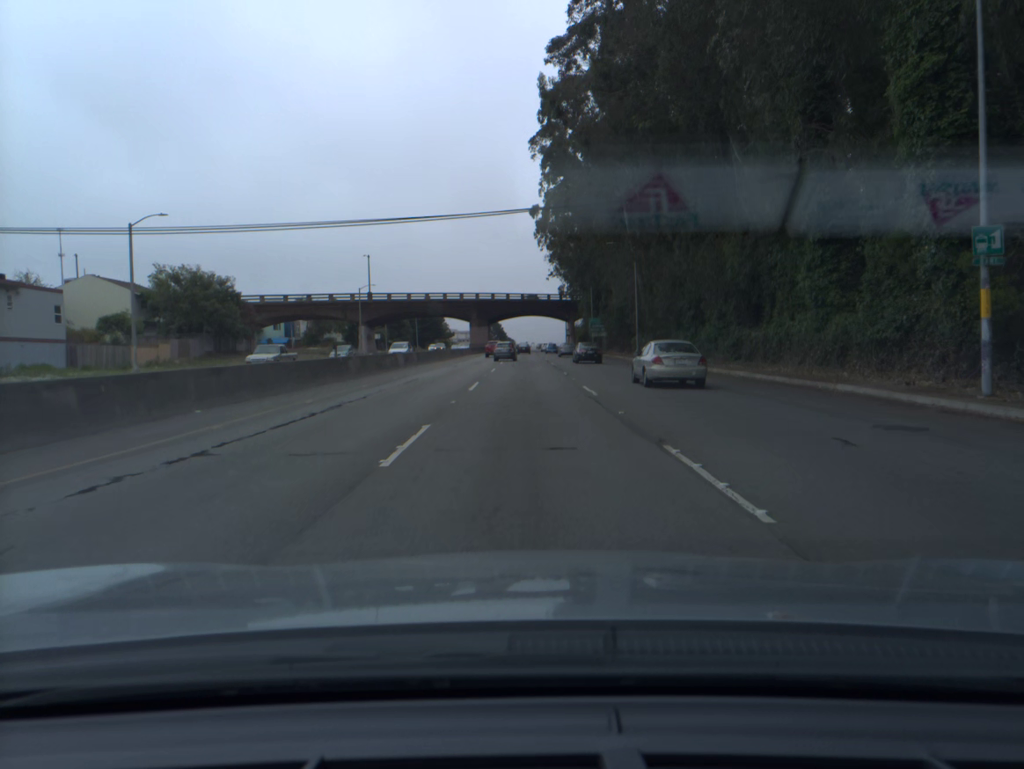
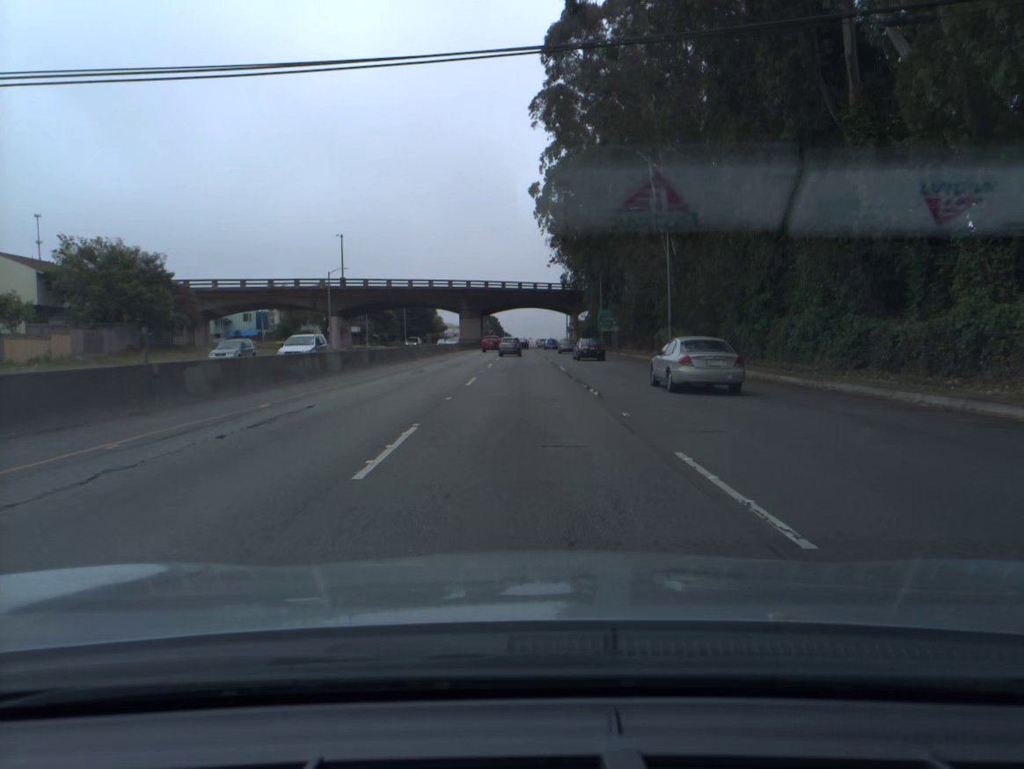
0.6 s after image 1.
(0.0, +15.3) m; 0°
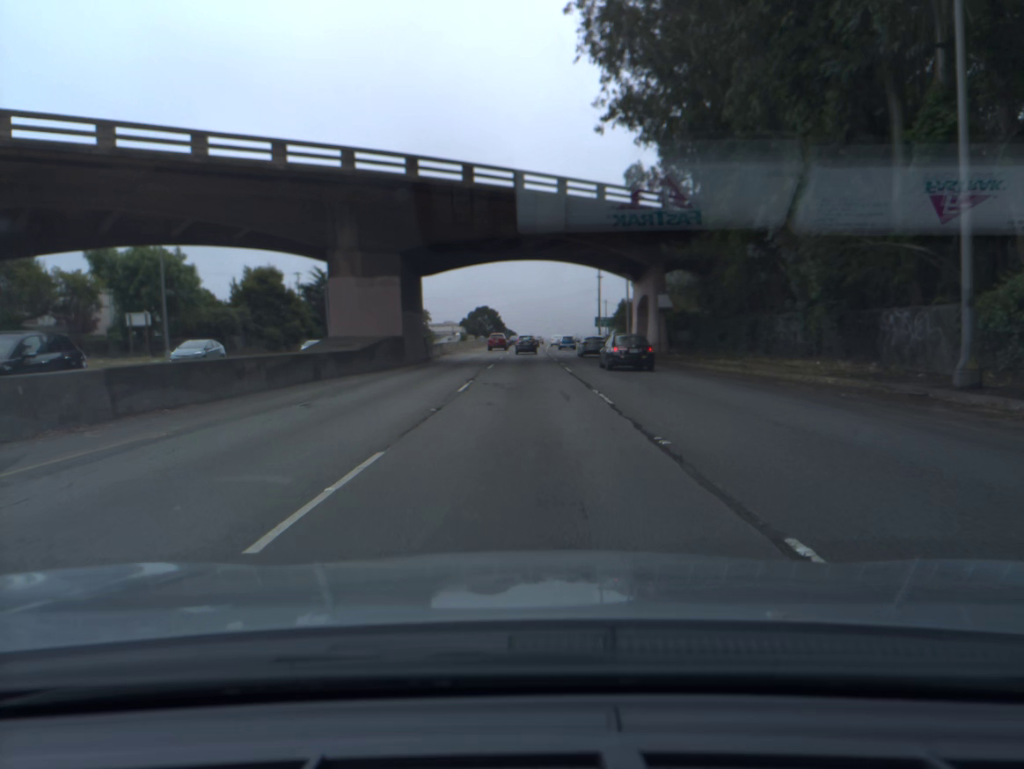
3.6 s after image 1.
(0.0, +77.1) m; 0°
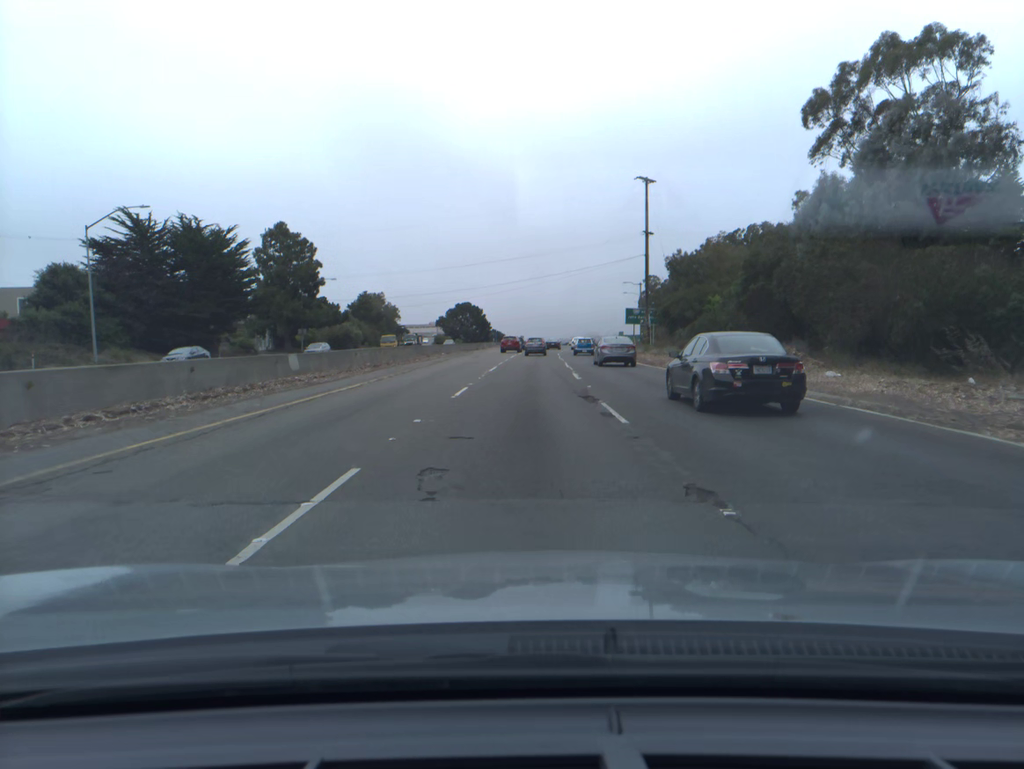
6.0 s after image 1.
(+0.3, +60.1) m; +1°
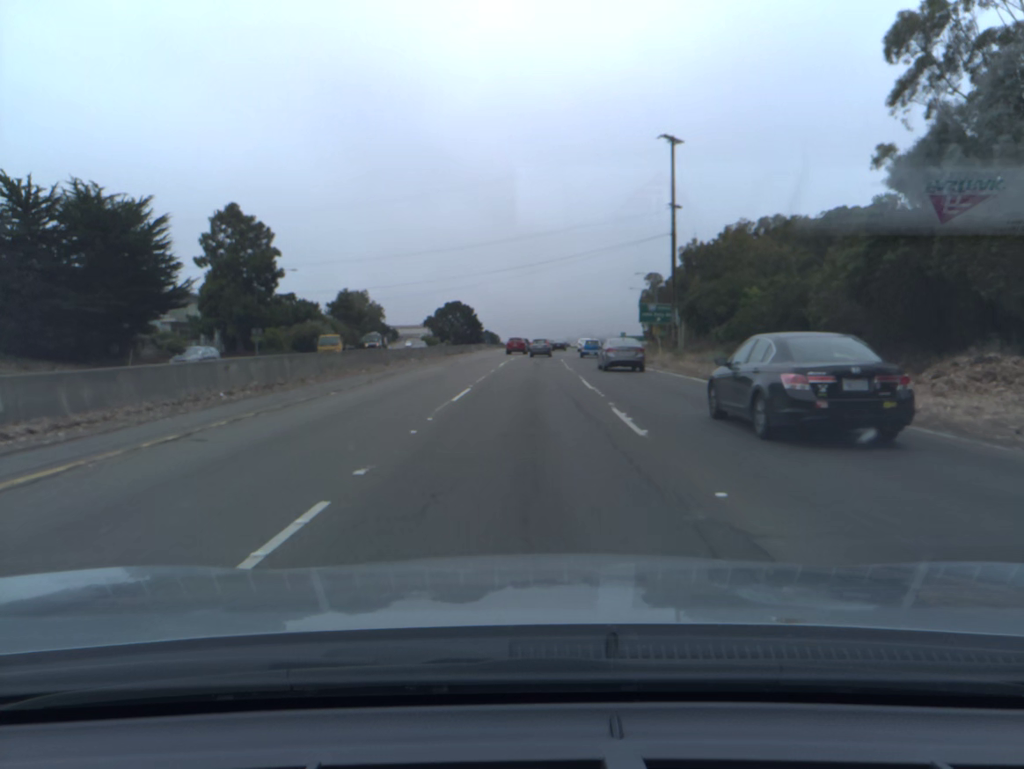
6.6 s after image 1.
(0.0, +14.8) m; 0°
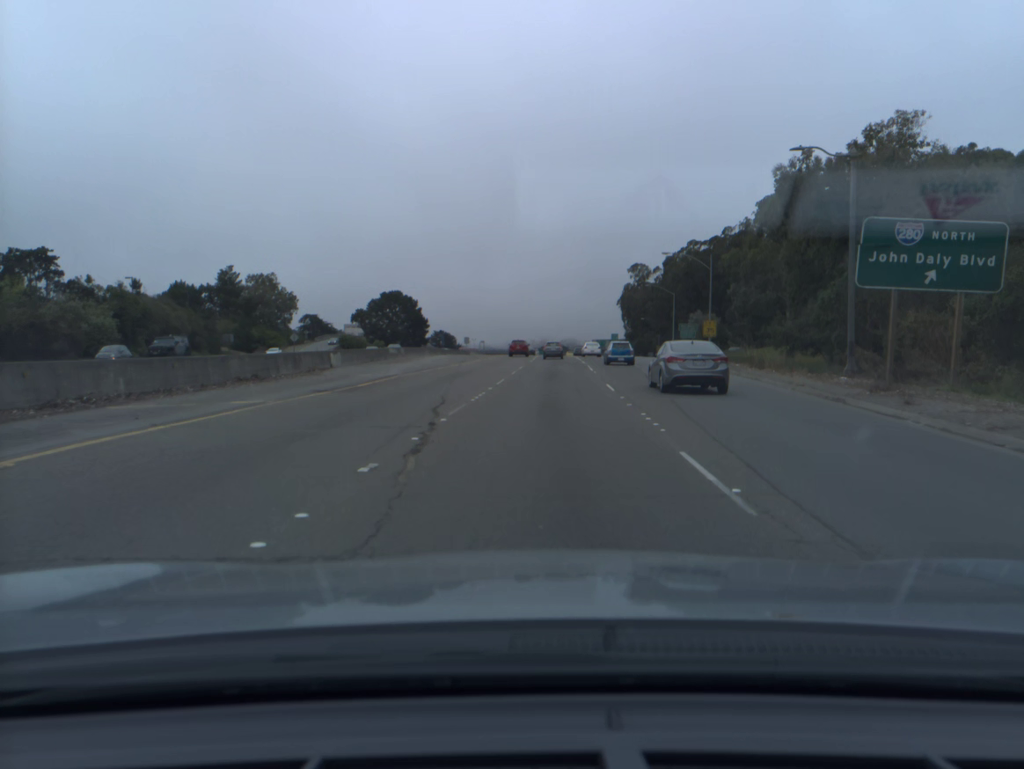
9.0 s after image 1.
(+1.0, +60.3) m; +2°
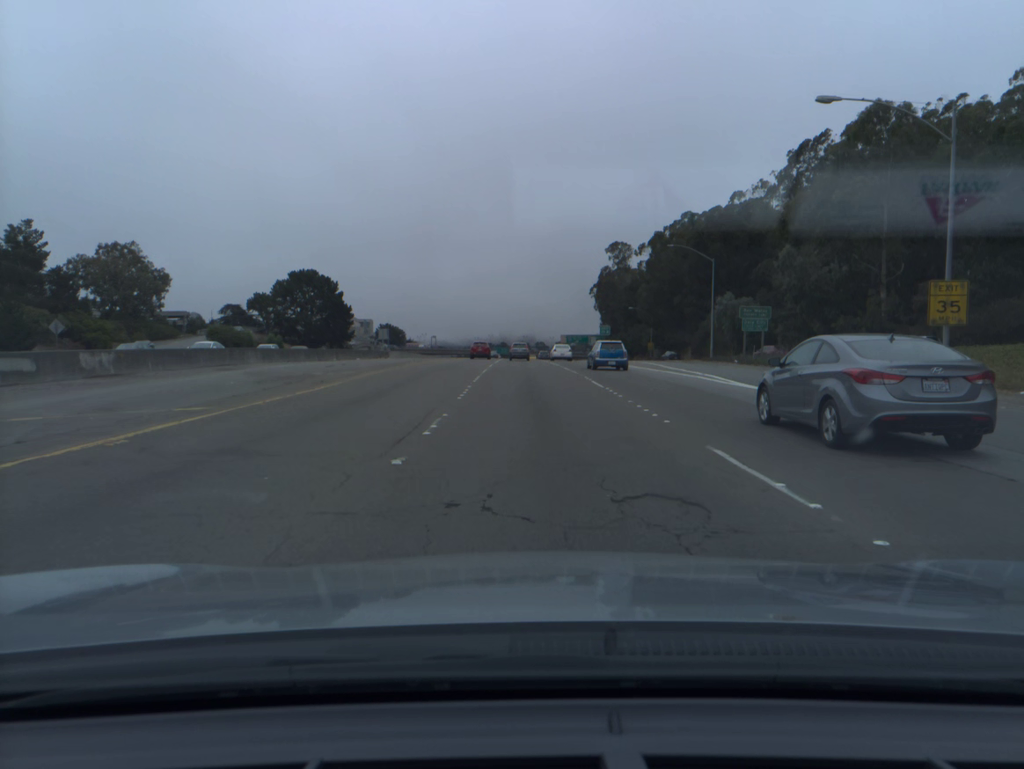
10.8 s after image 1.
(+1.6, +46.7) m; +3°
